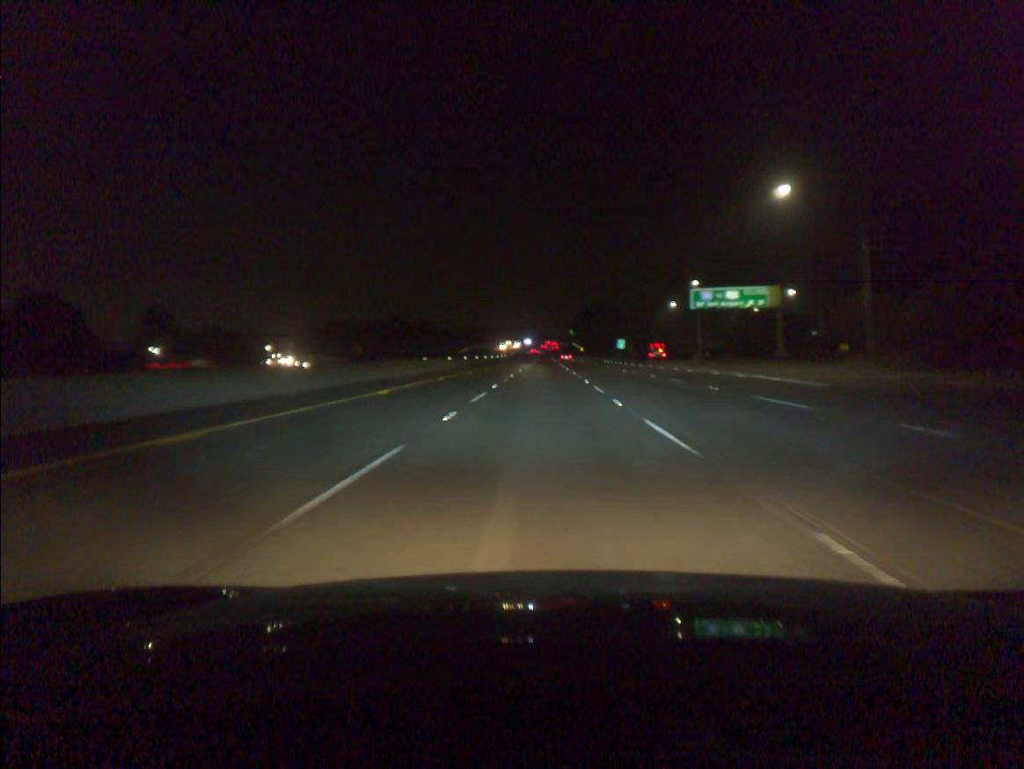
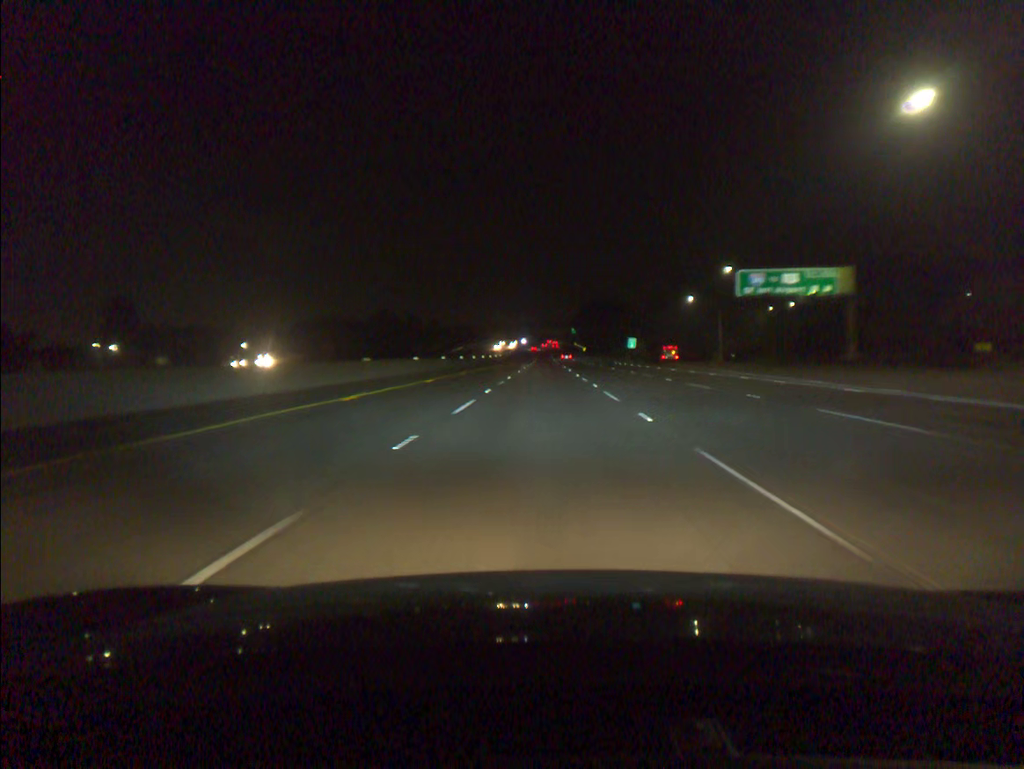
(0.0, +19.4) m; 0°
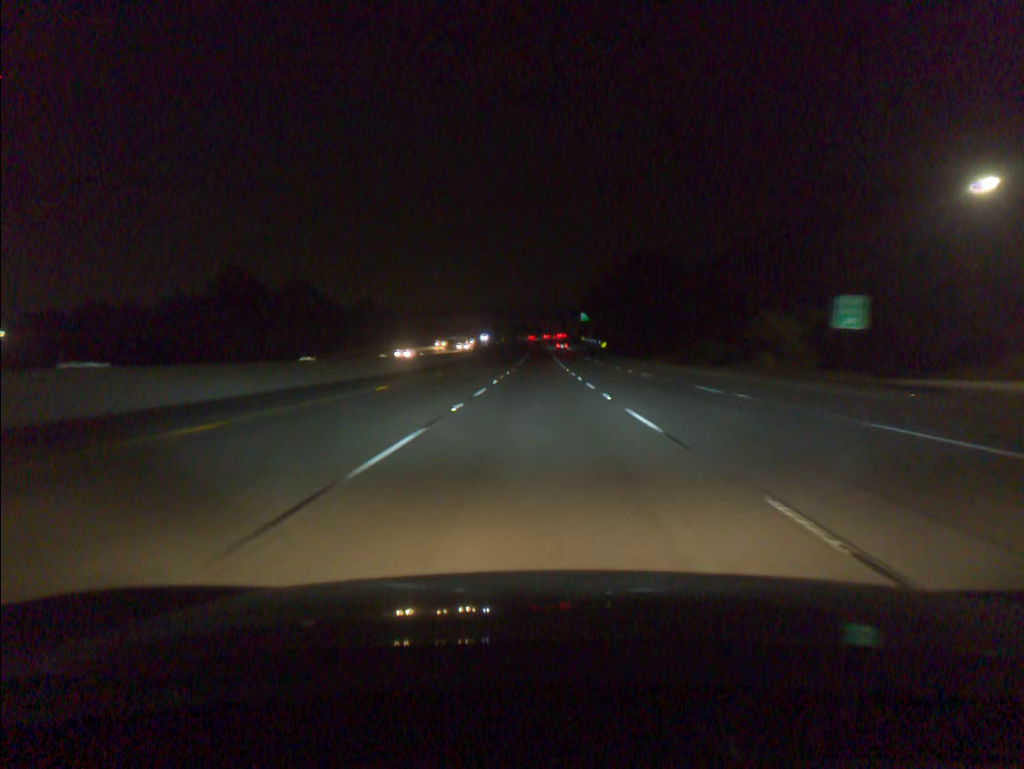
(+0.4, +97.0) m; 0°
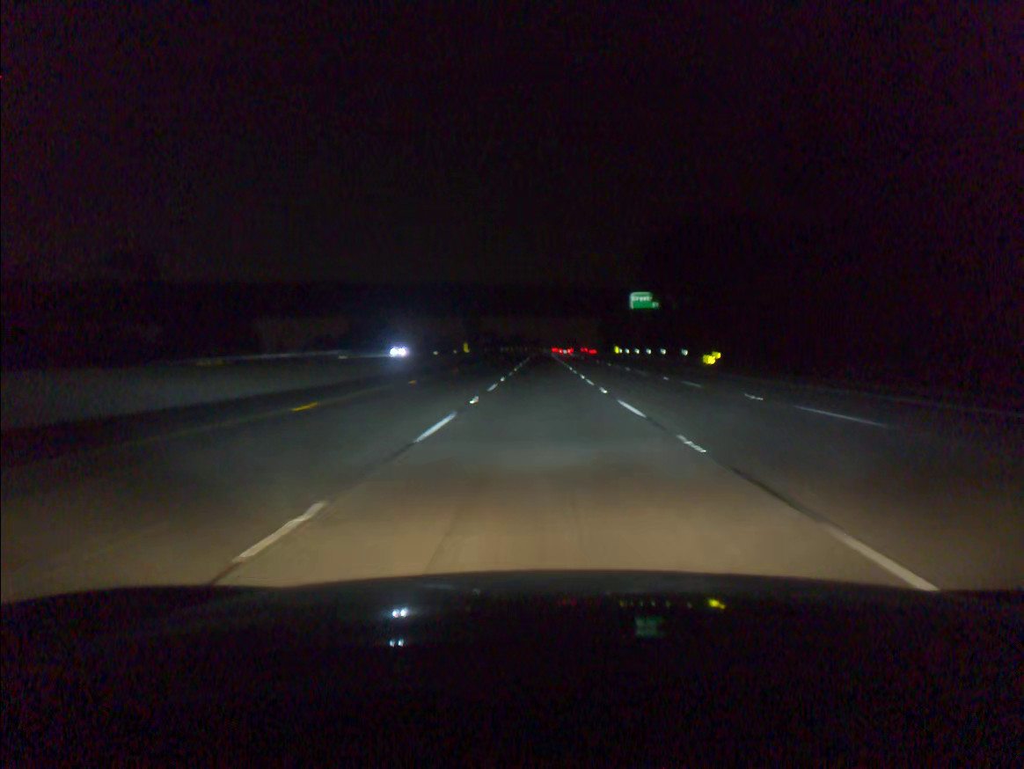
(-0.4, +96.9) m; 0°
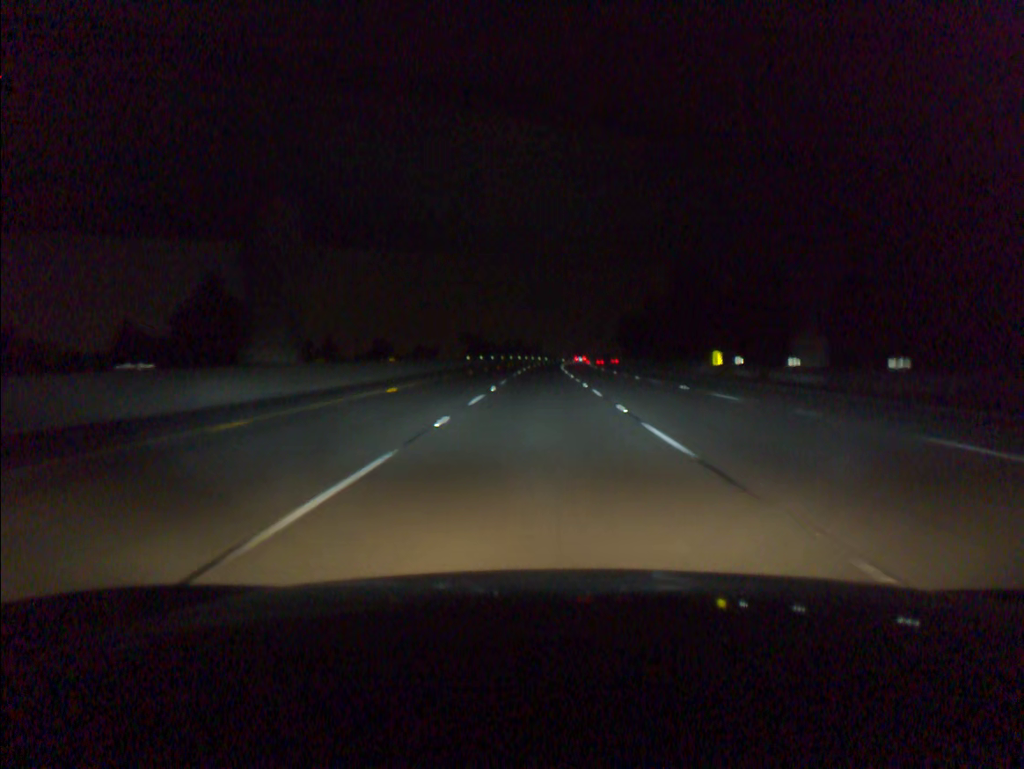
(0.0, +76.8) m; 0°
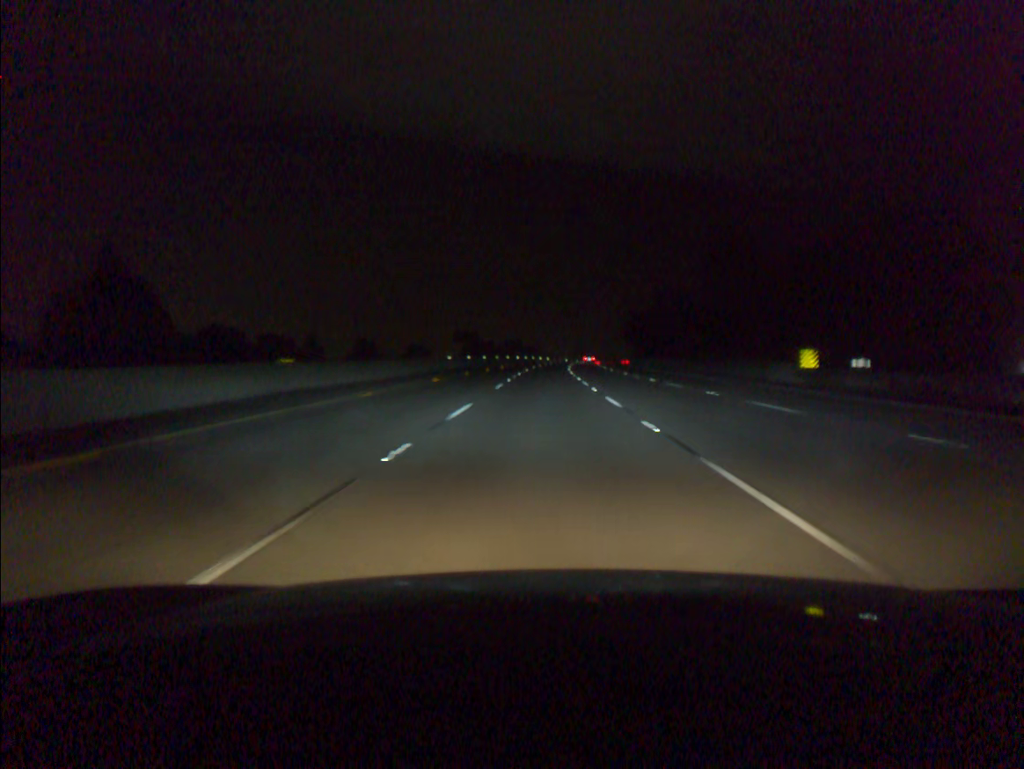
(0.0, +19.2) m; 0°
